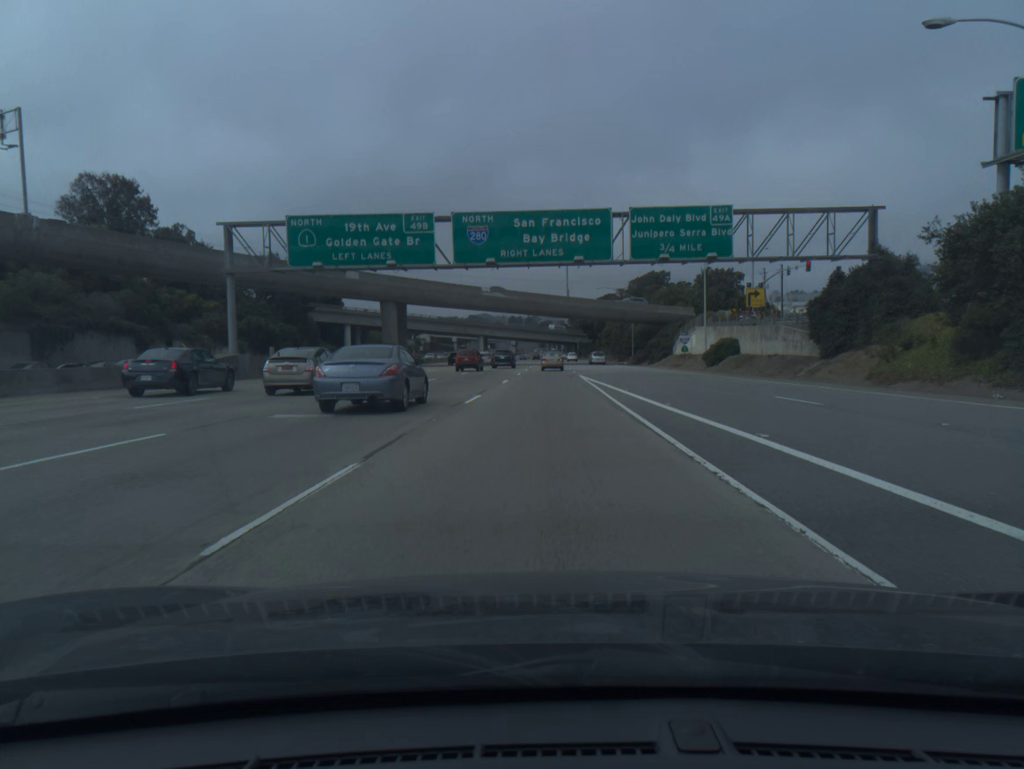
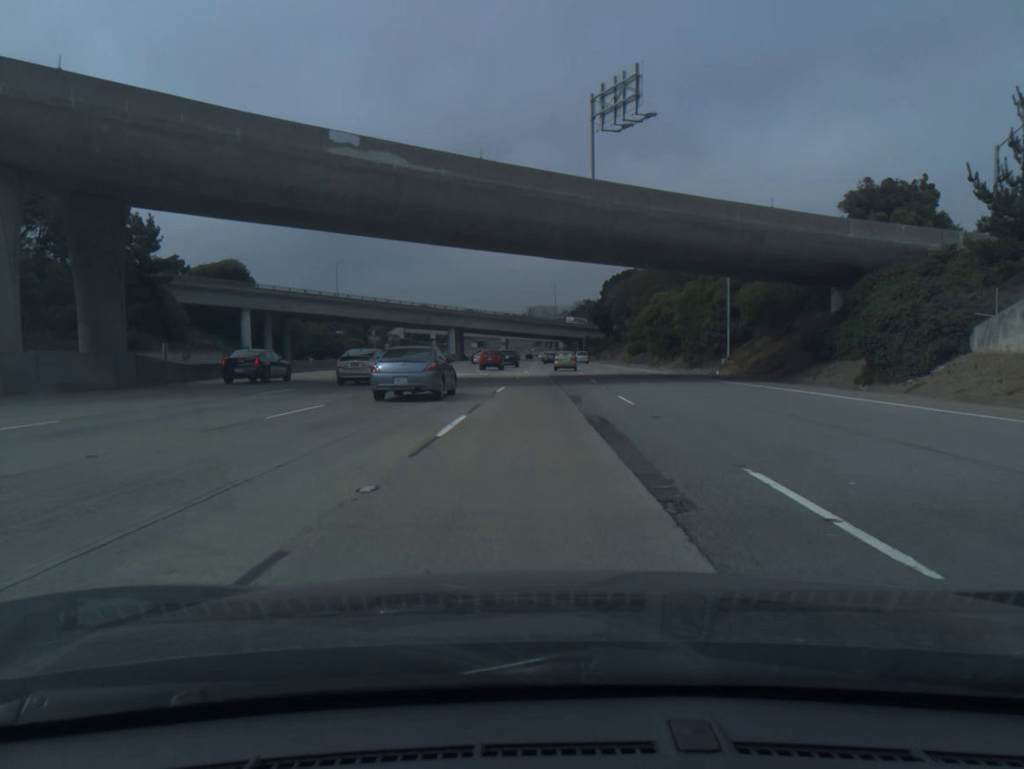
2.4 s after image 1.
(+0.4, +64.7) m; 0°
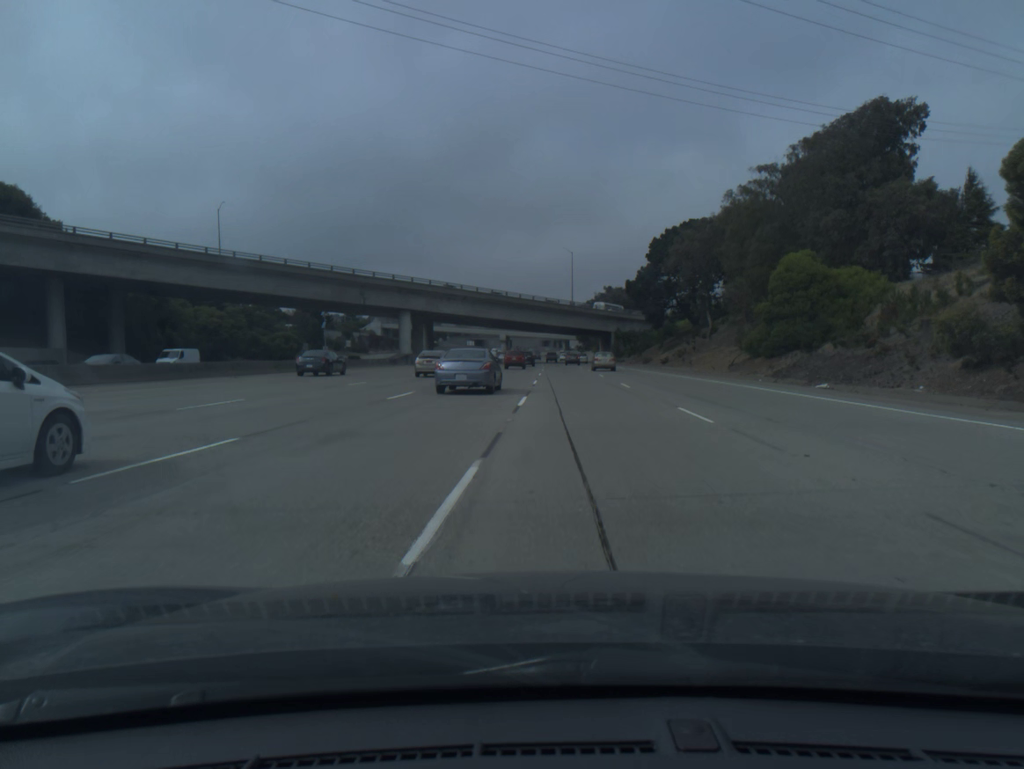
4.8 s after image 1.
(-0.1, +64.8) m; -1°
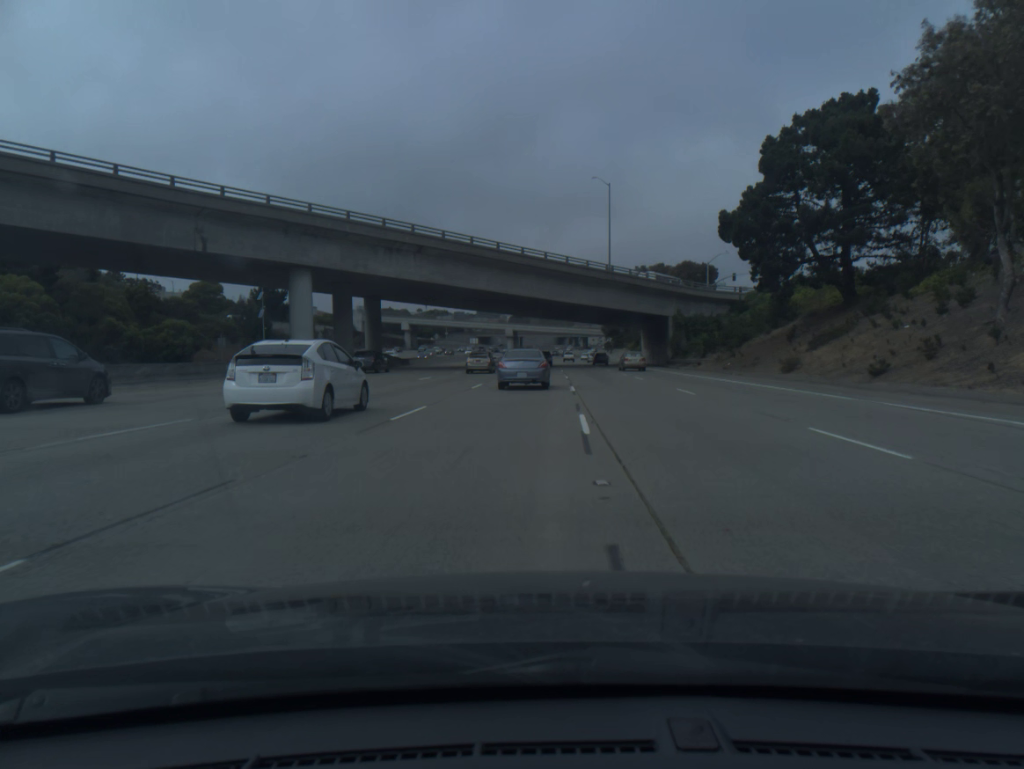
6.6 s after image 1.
(-0.4, +49.2) m; -1°
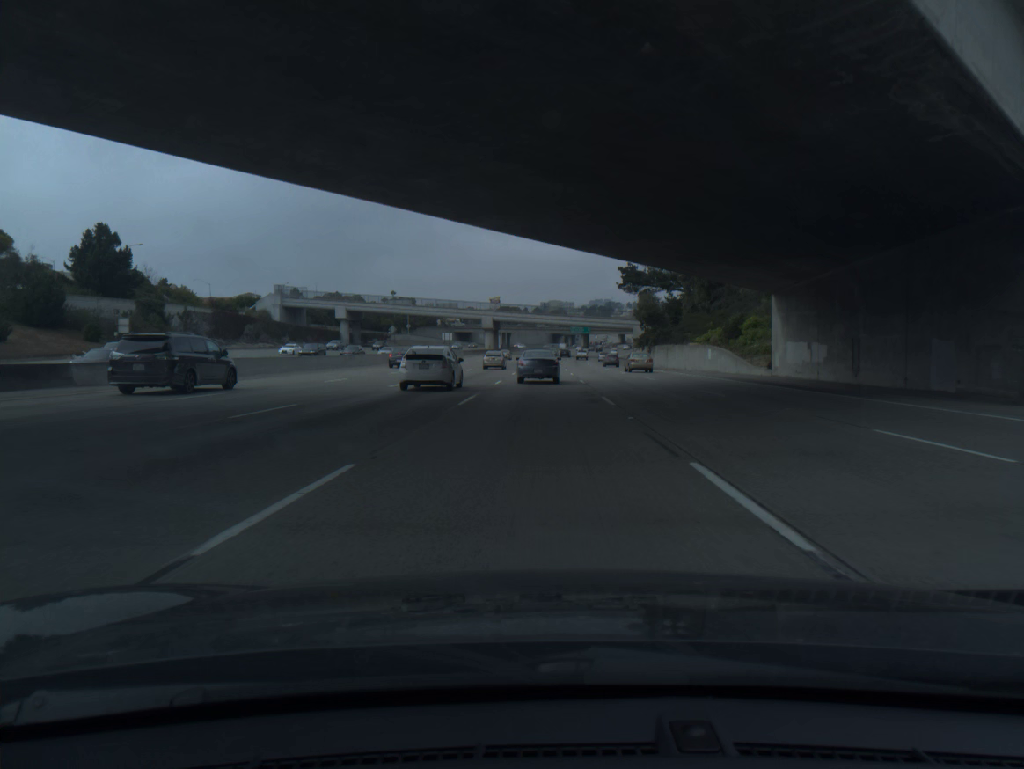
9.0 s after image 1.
(0.0, +67.0) m; +1°
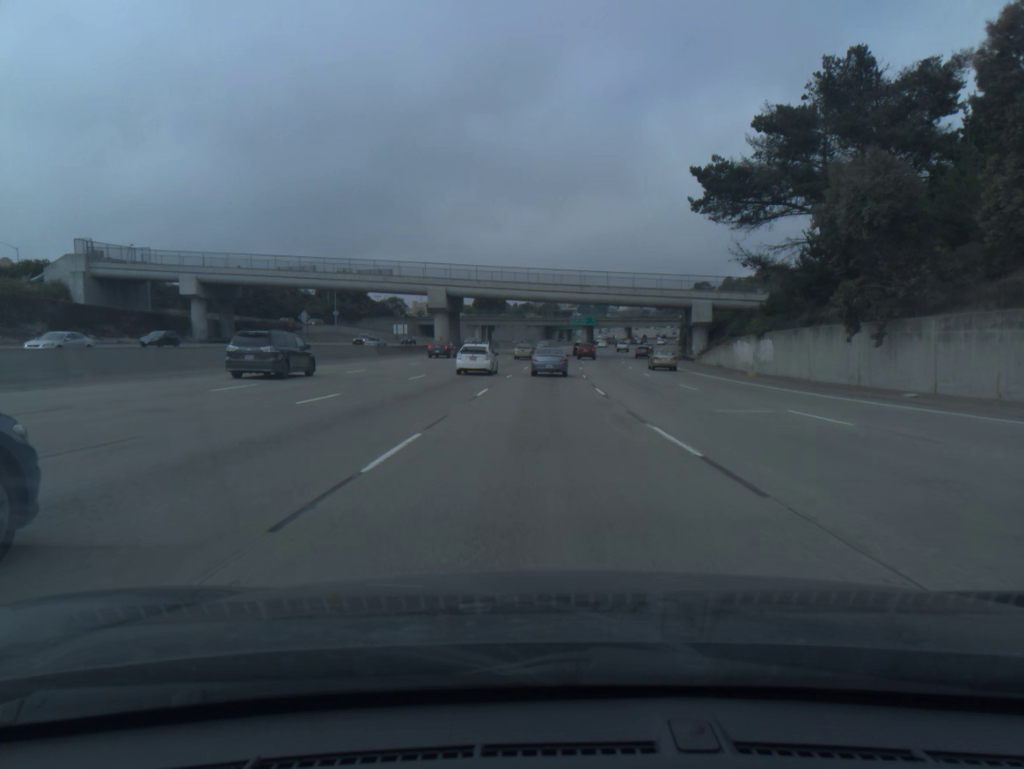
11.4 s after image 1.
(+0.2, +67.7) m; +1°
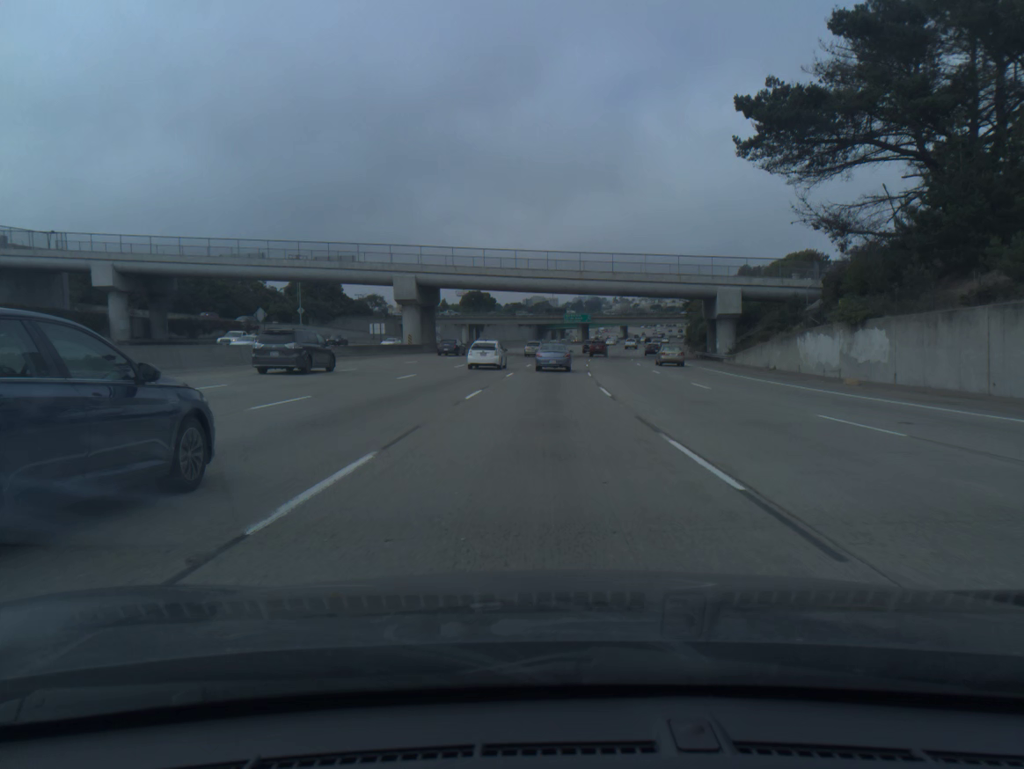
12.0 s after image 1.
(+0.1, +16.9) m; 0°
